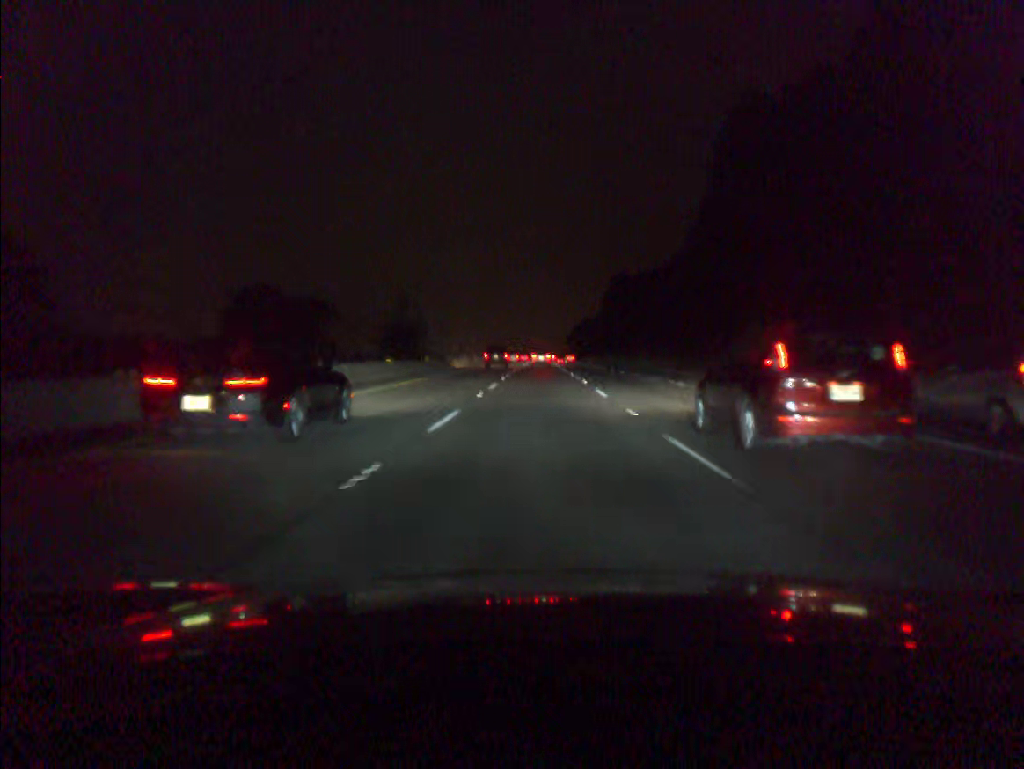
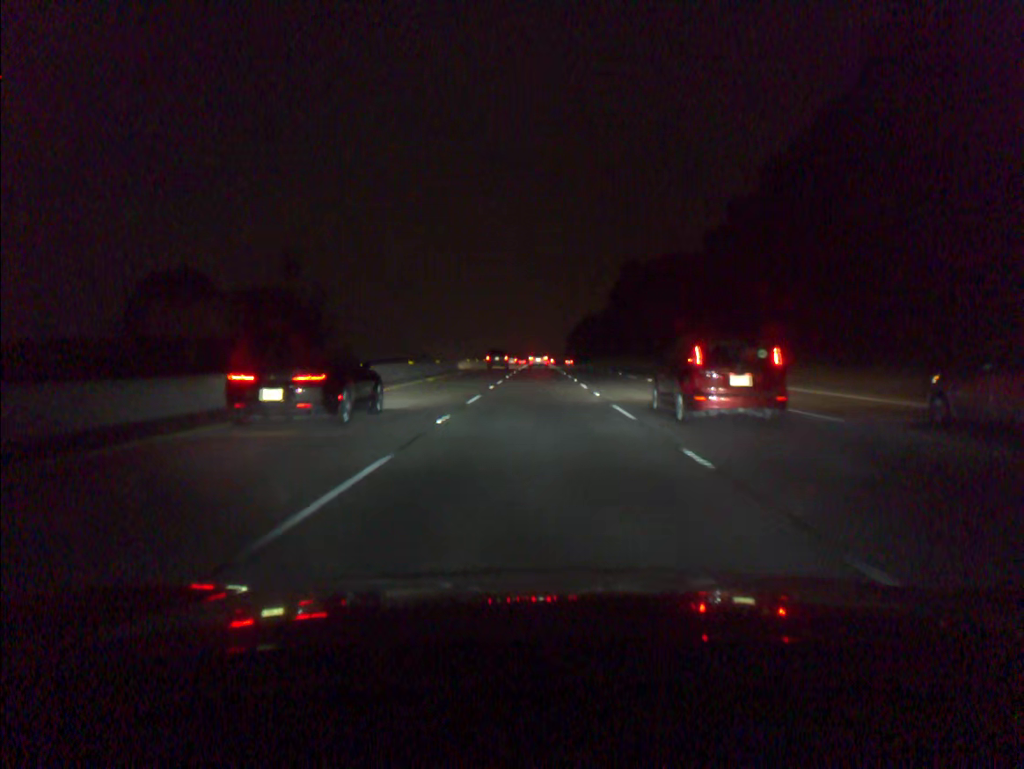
(+0.1, +36.4) m; 0°
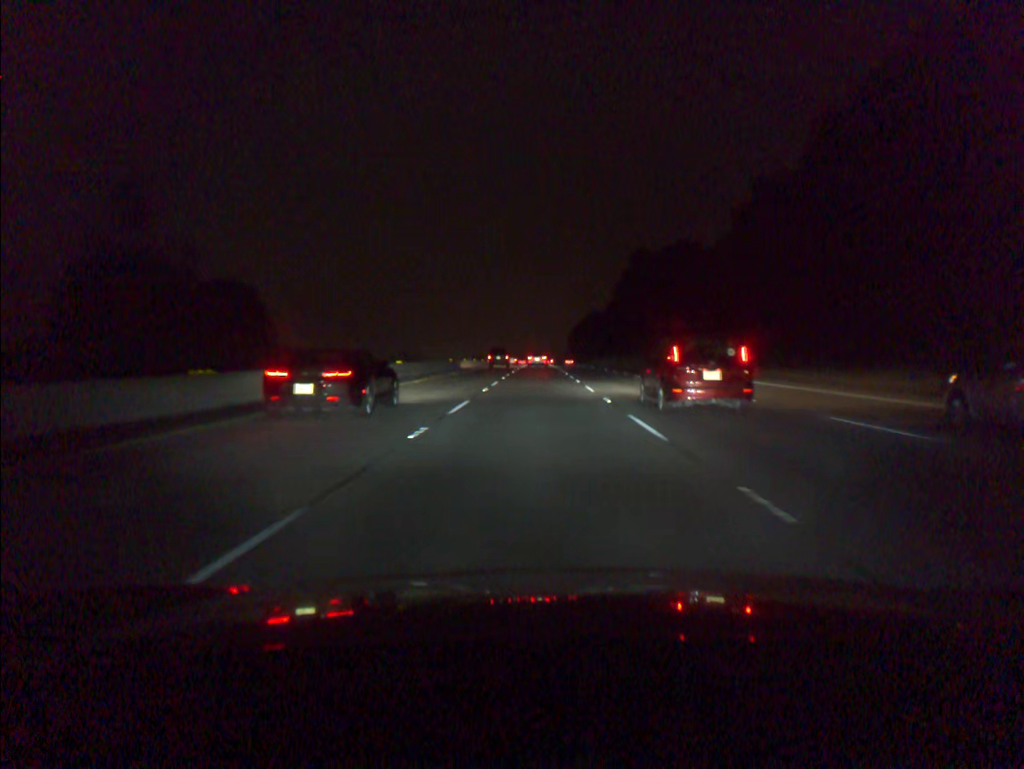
(0.0, +18.2) m; 0°
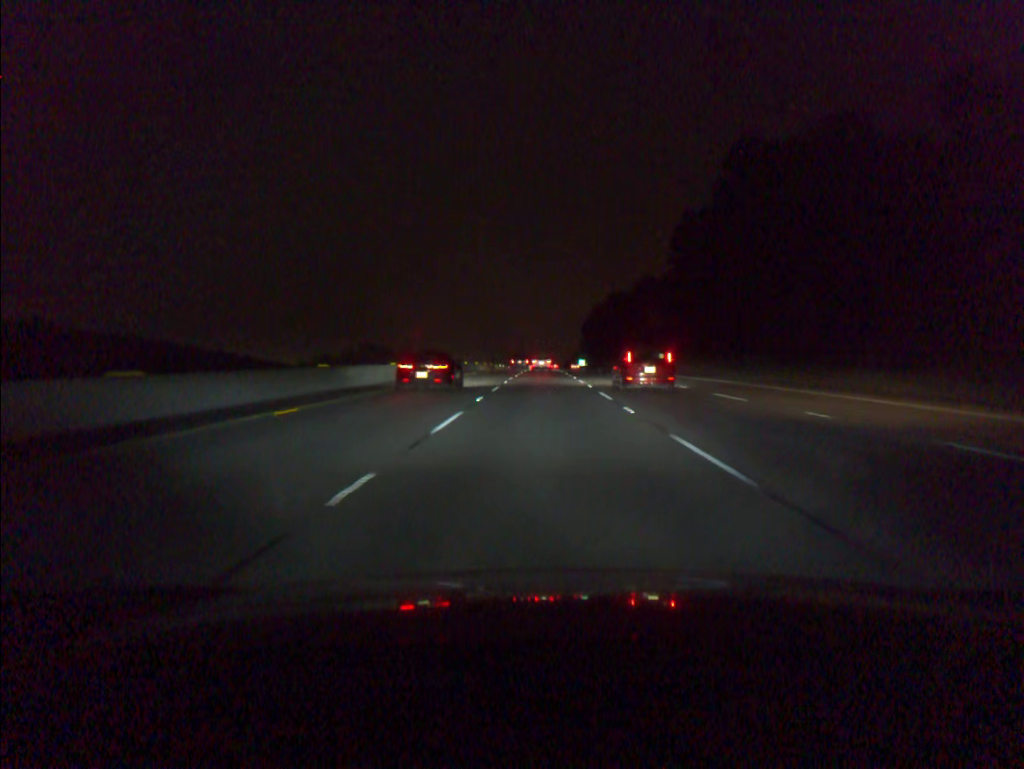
(-0.3, +91.6) m; 0°
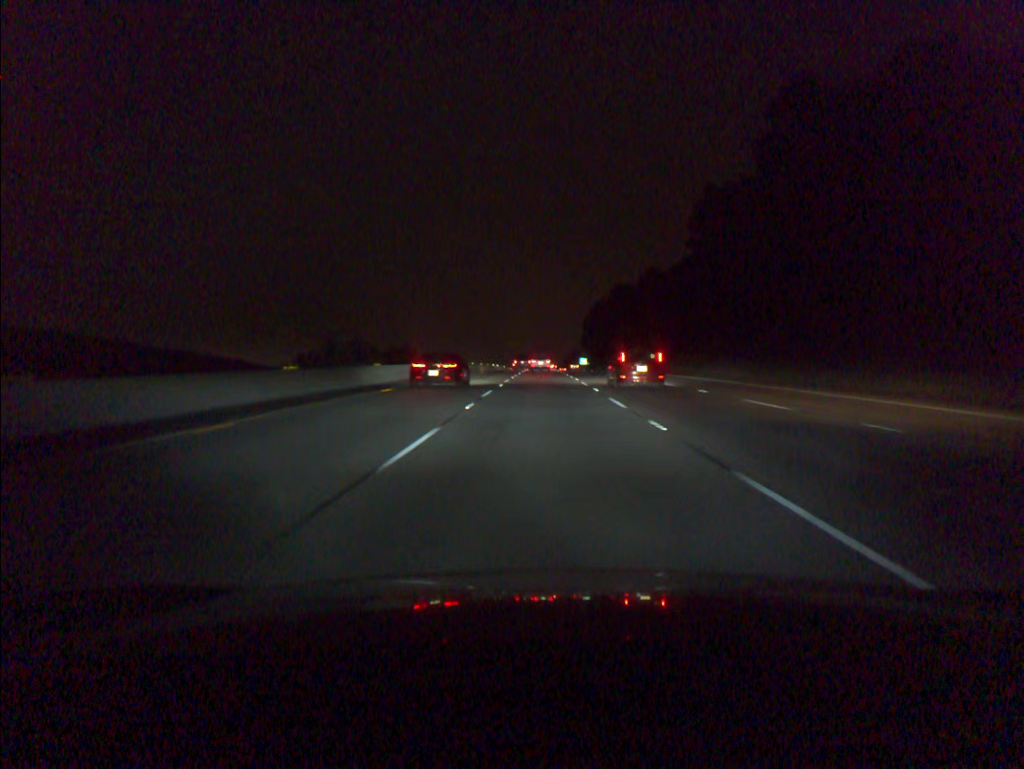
(0.0, +18.4) m; 0°
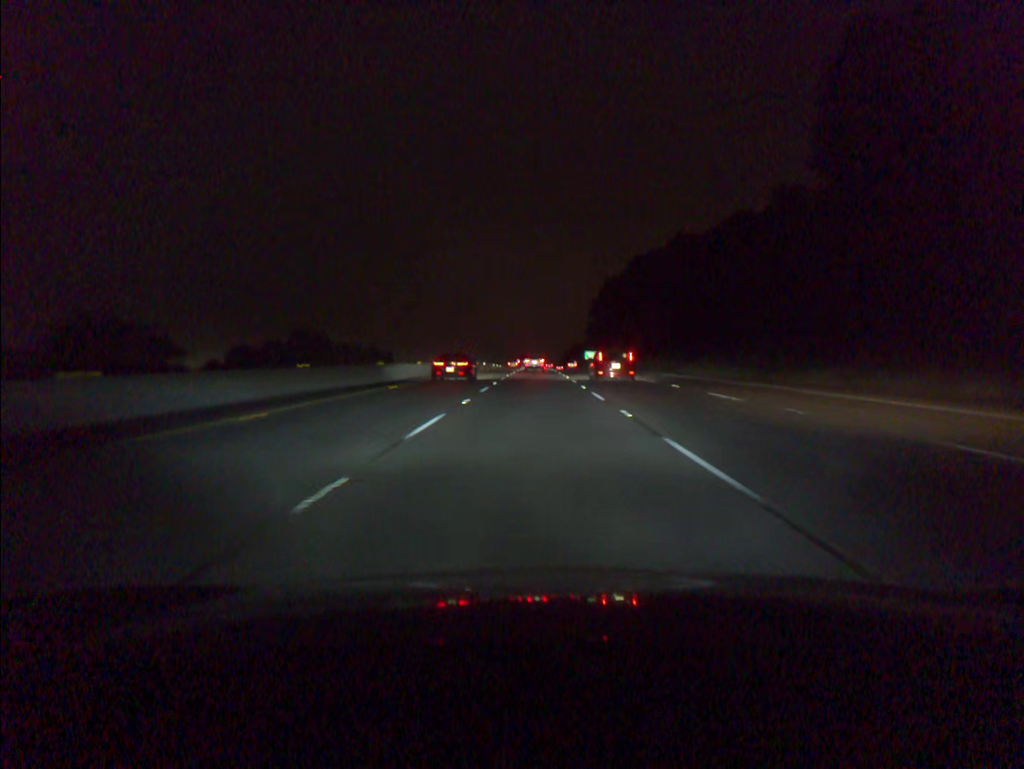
(+0.2, +55.6) m; 0°
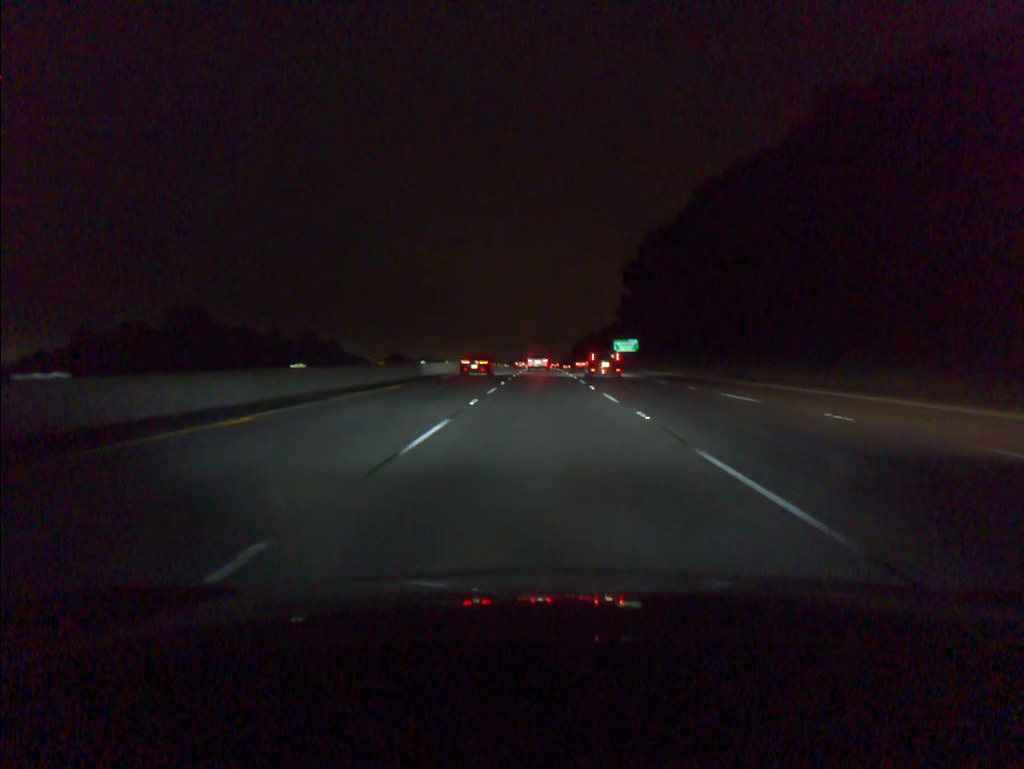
(-0.4, +74.5) m; 0°
